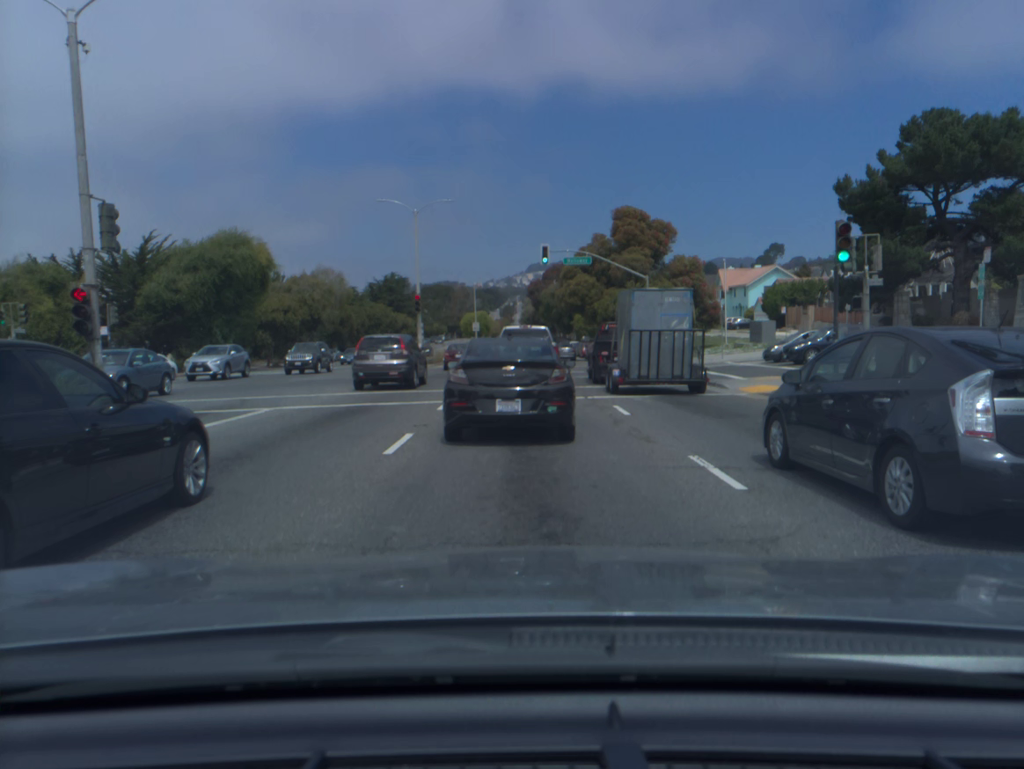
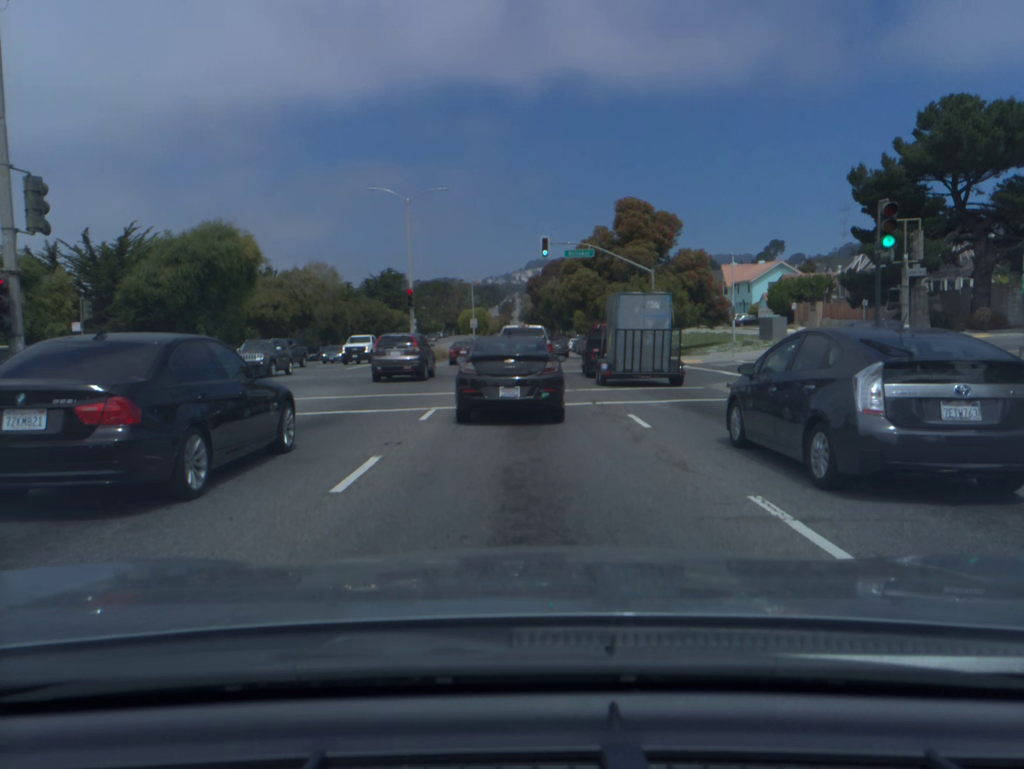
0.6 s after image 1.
(0.0, +2.5) m; 0°
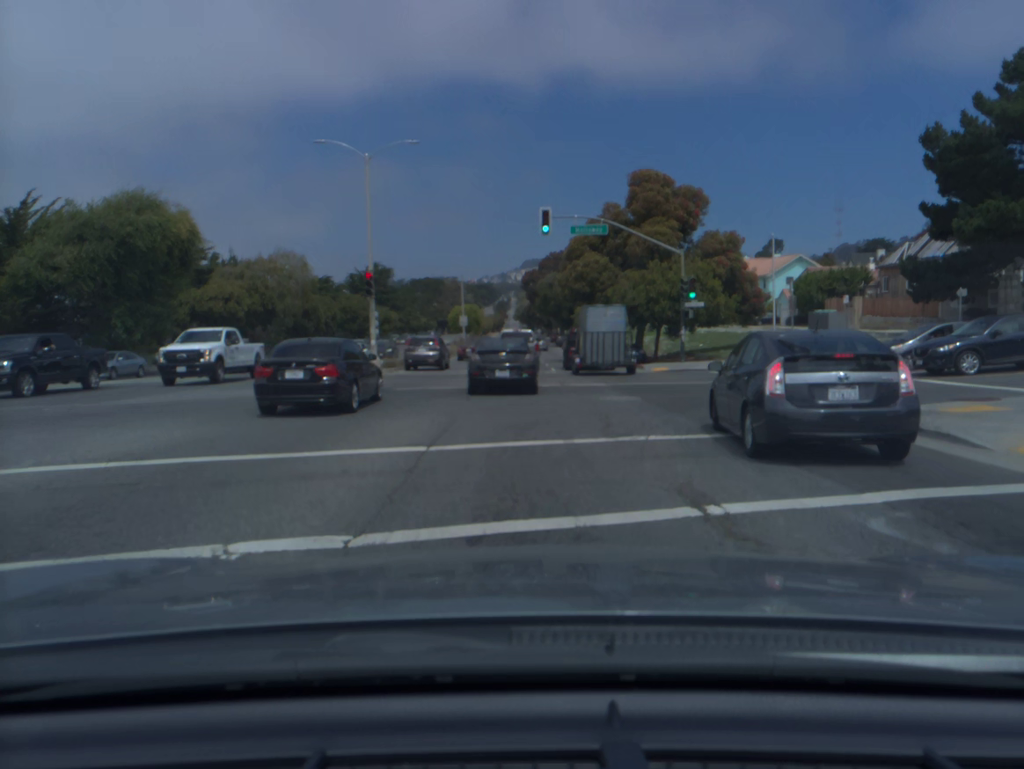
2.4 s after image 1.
(0.0, +10.4) m; 0°
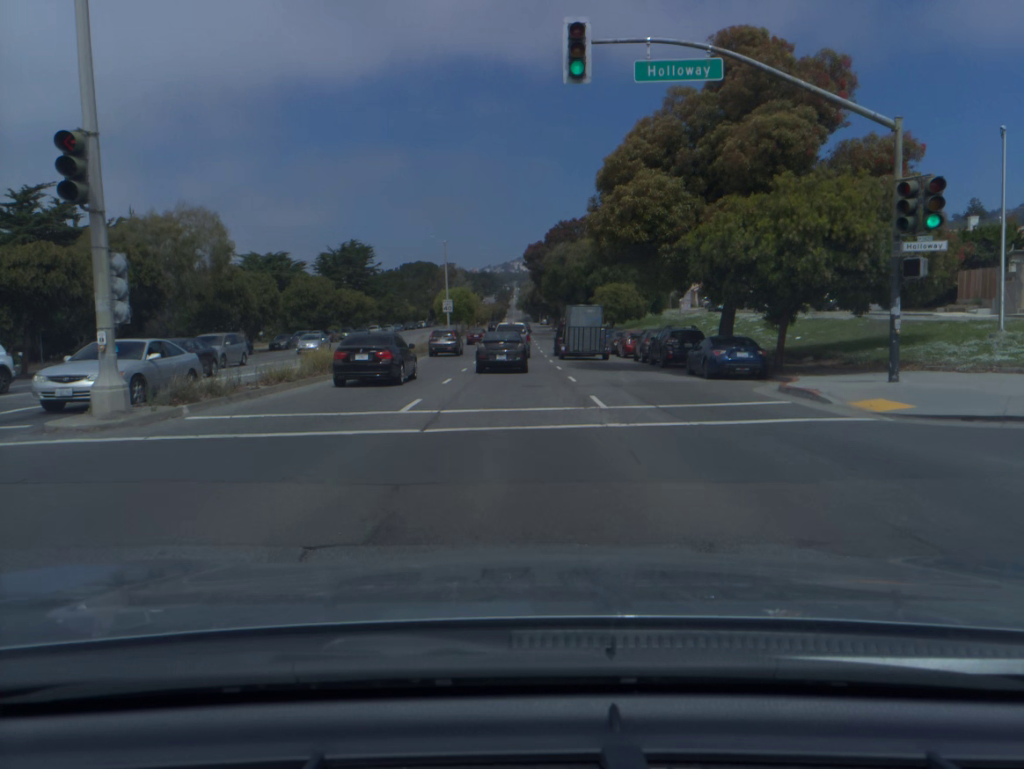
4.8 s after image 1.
(0.0, +21.6) m; 0°
